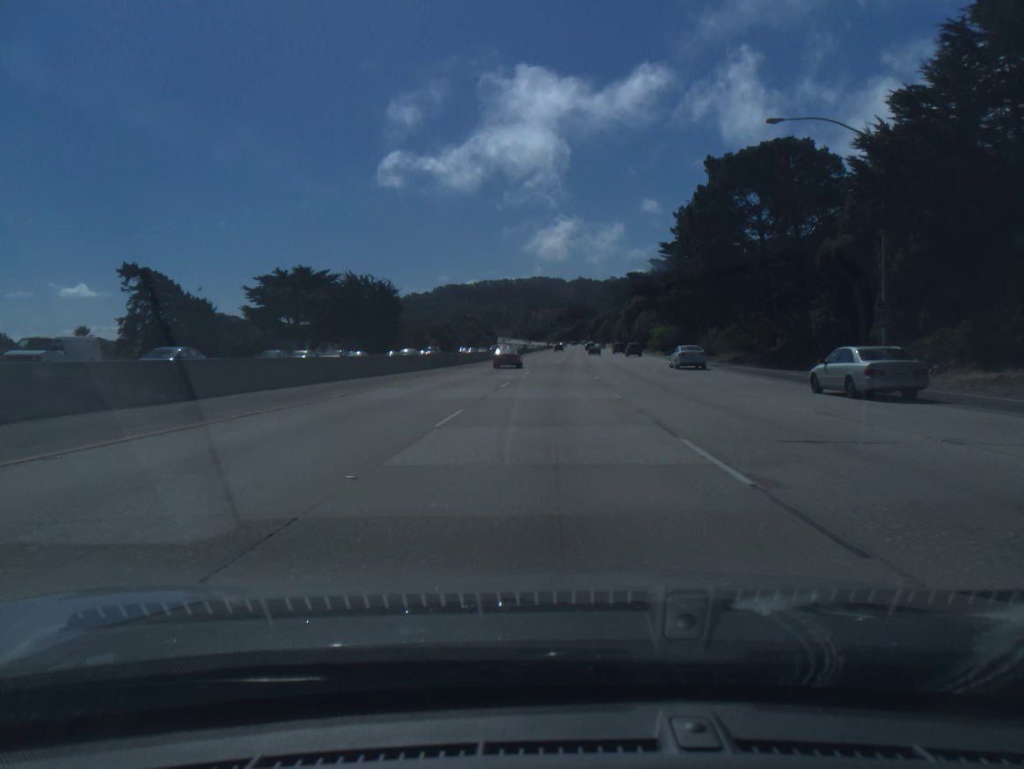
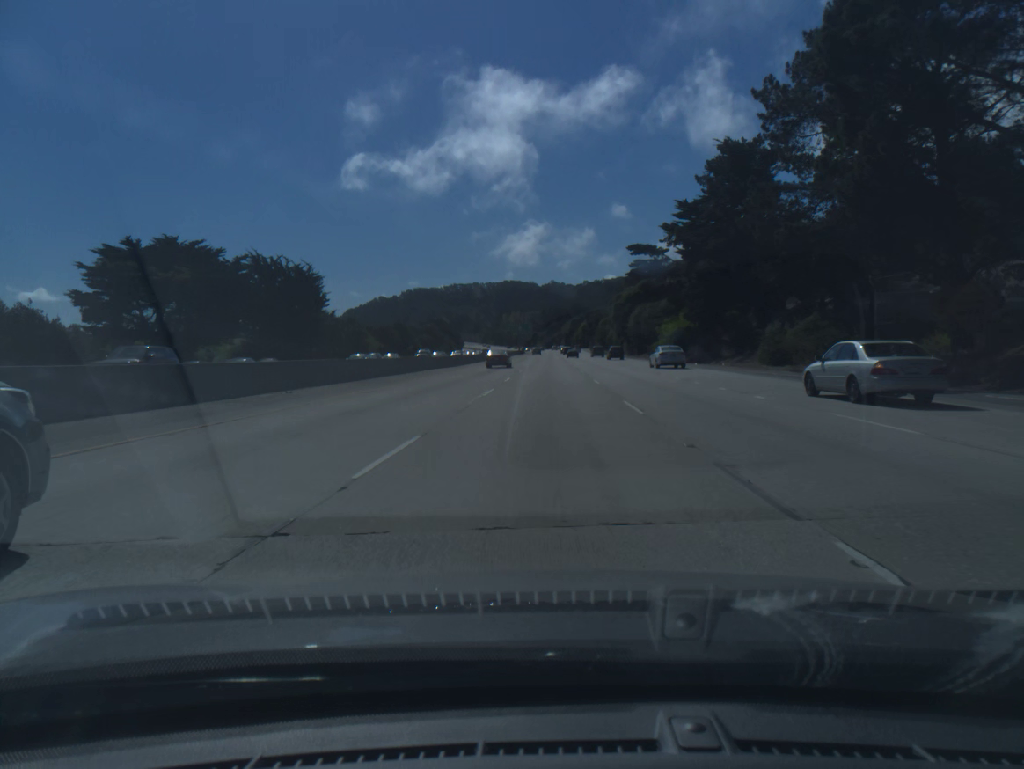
(+0.7, +34.3) m; +2°
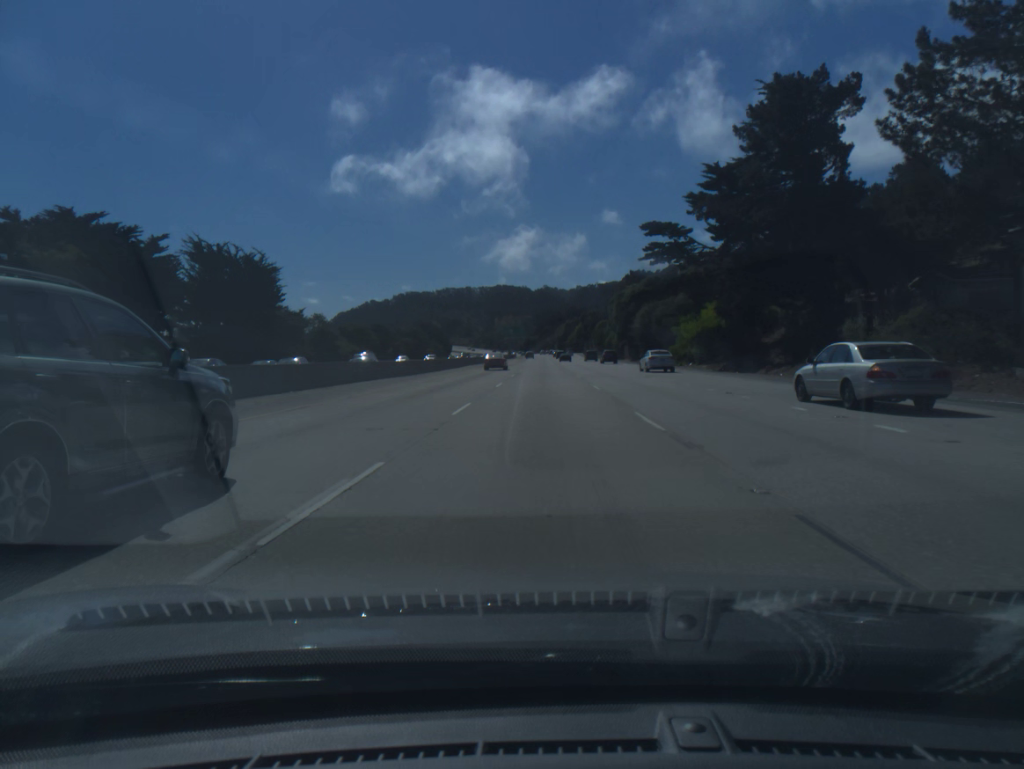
(+0.1, +17.1) m; +1°
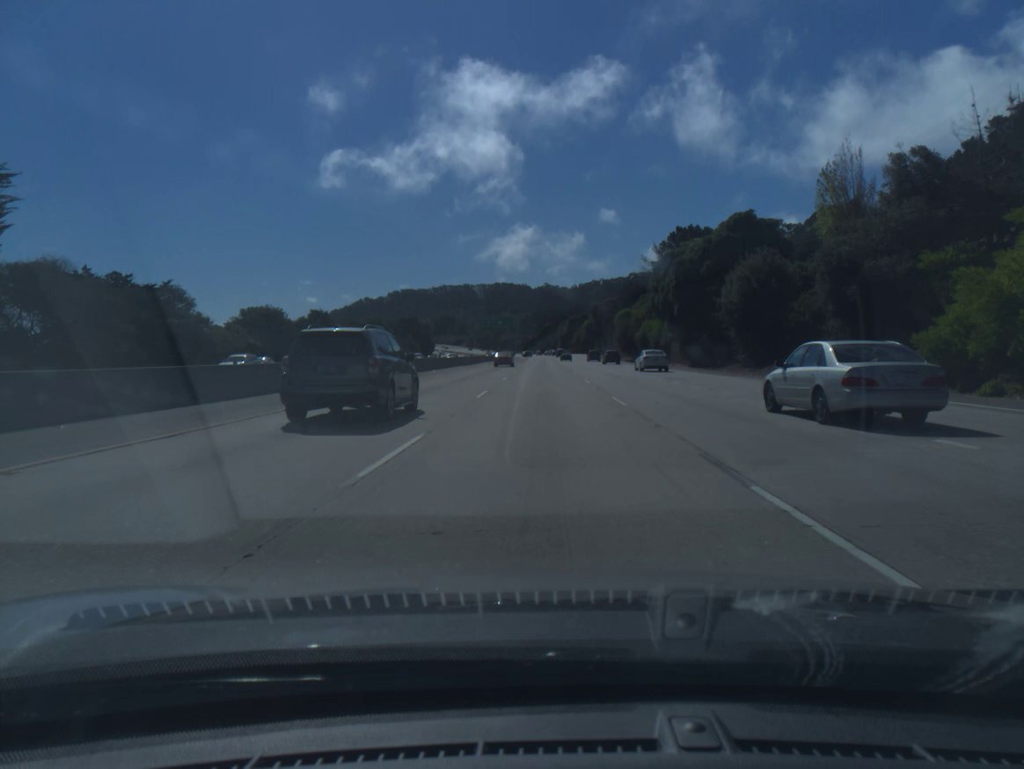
(+0.2, +51.4) m; 0°
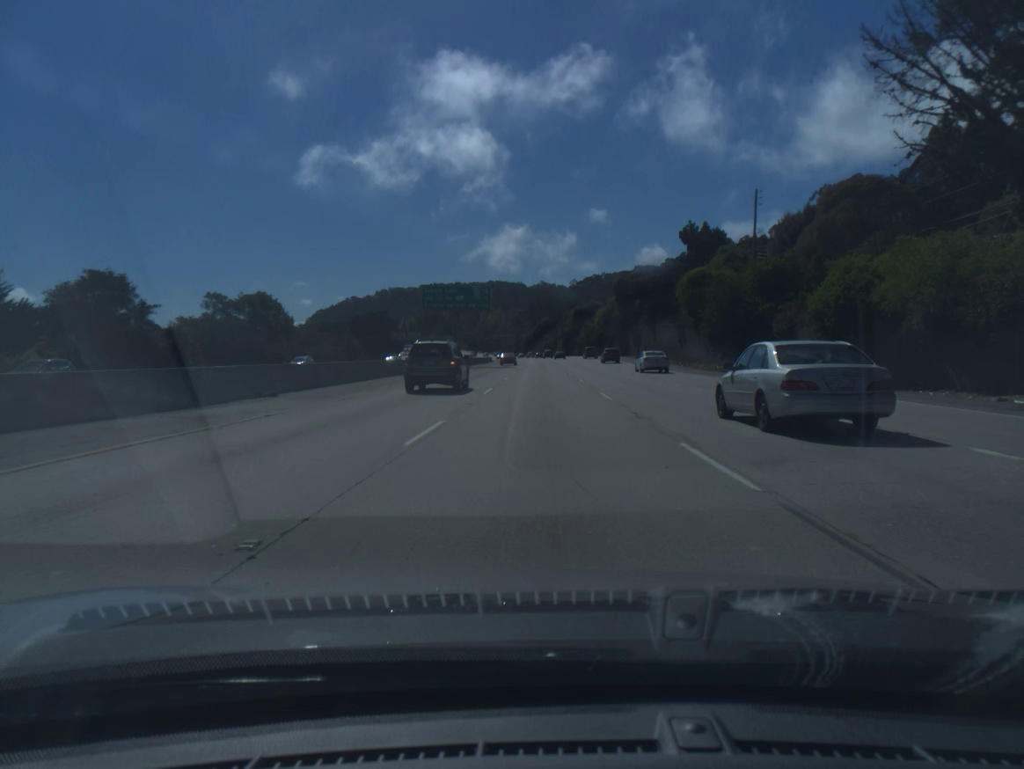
(0.0, +68.2) m; 0°
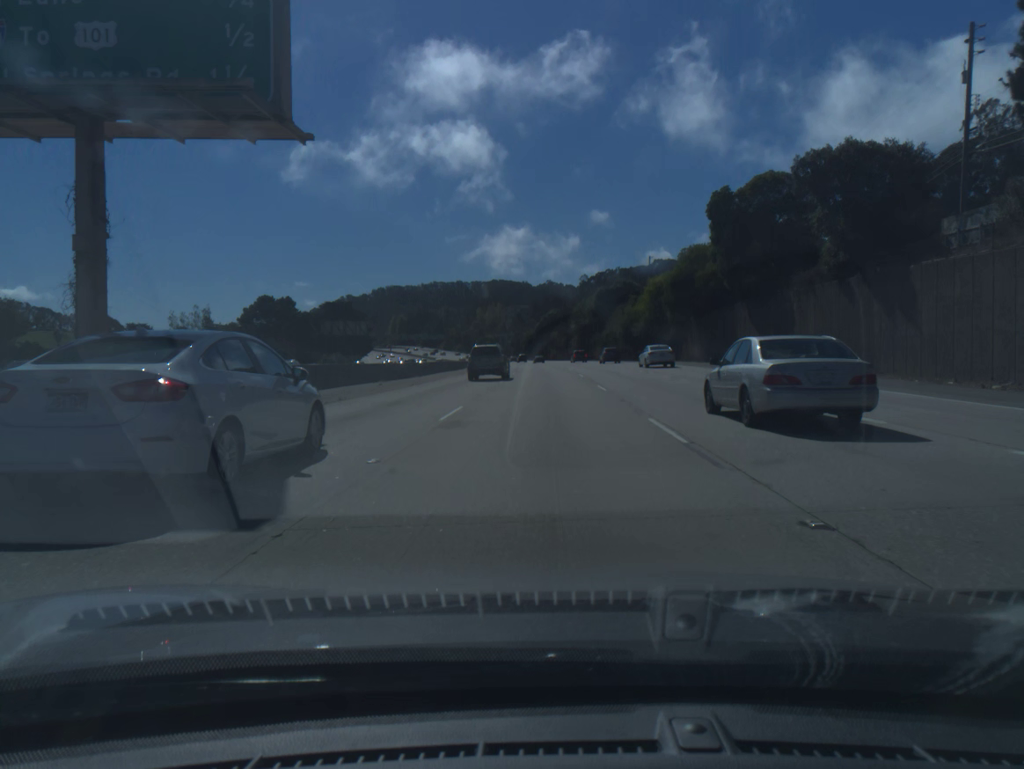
(-0.1, +67.9) m; 0°
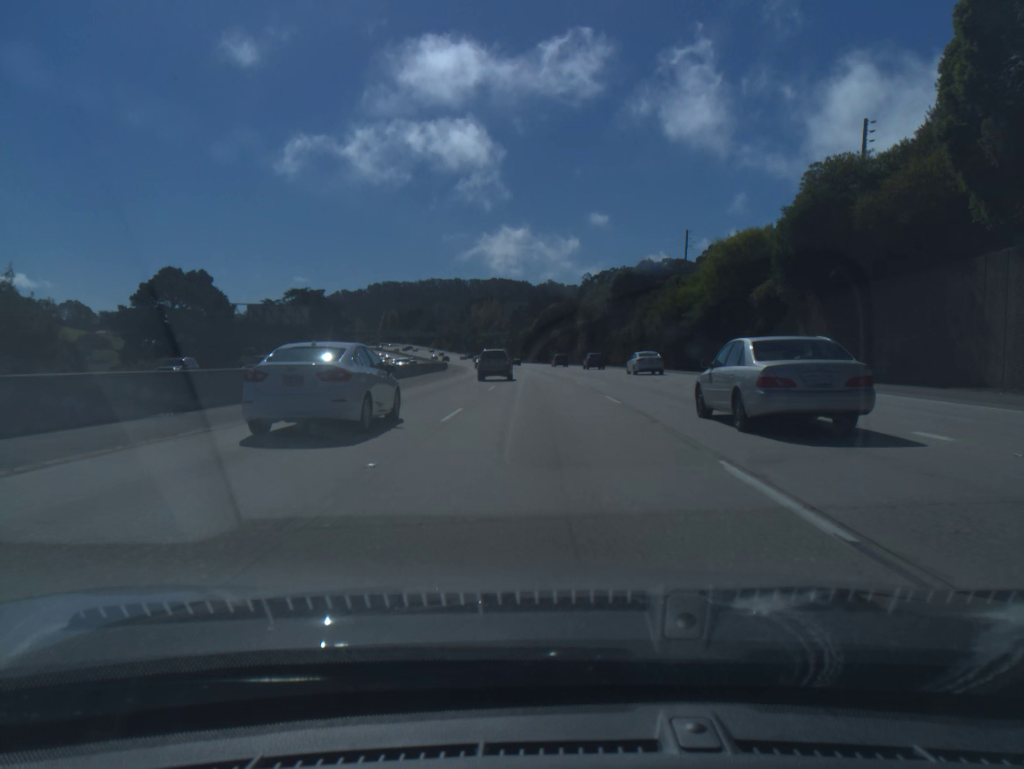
(0.0, +33.8) m; 0°
